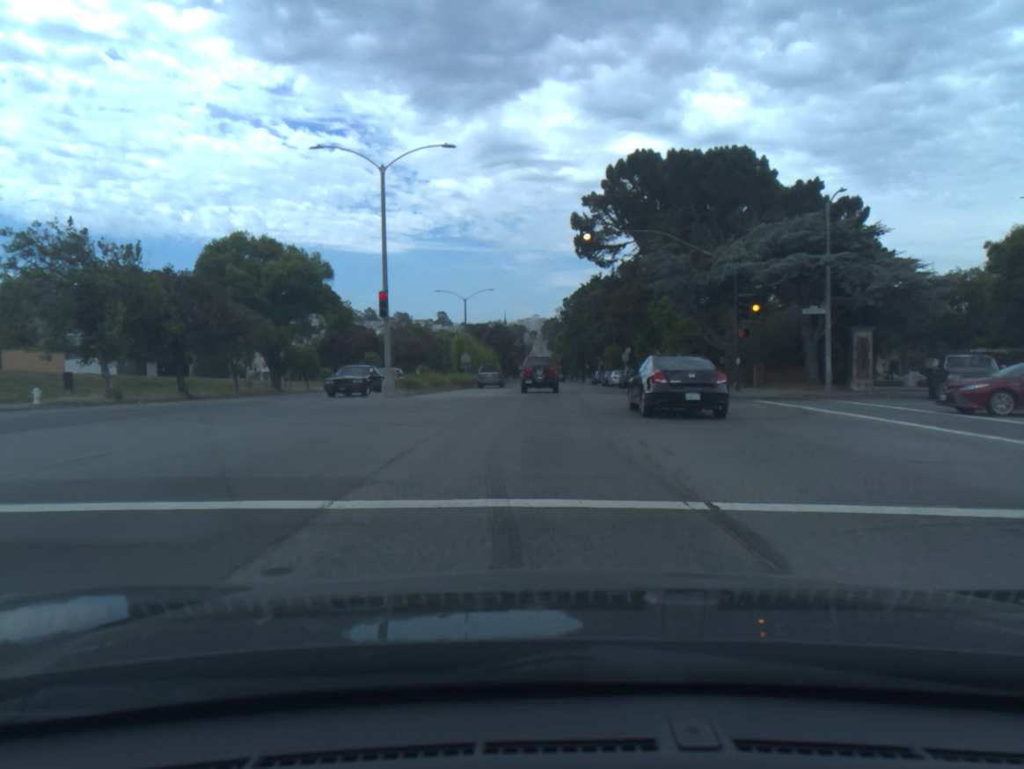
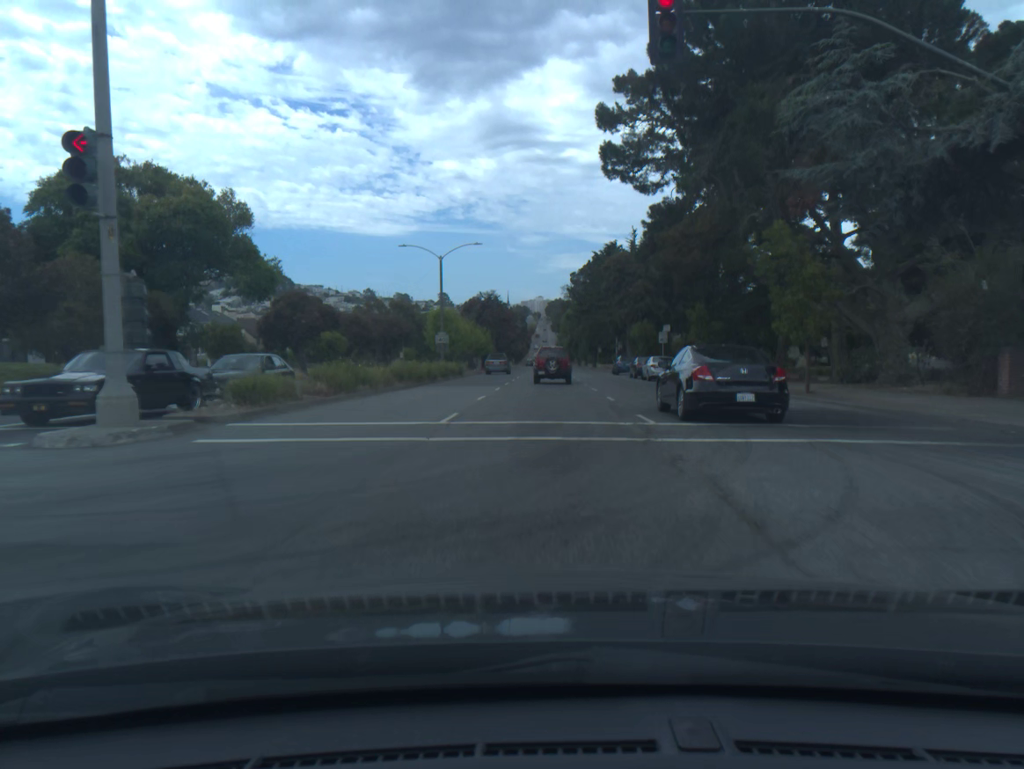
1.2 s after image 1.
(-0.1, +20.6) m; 0°
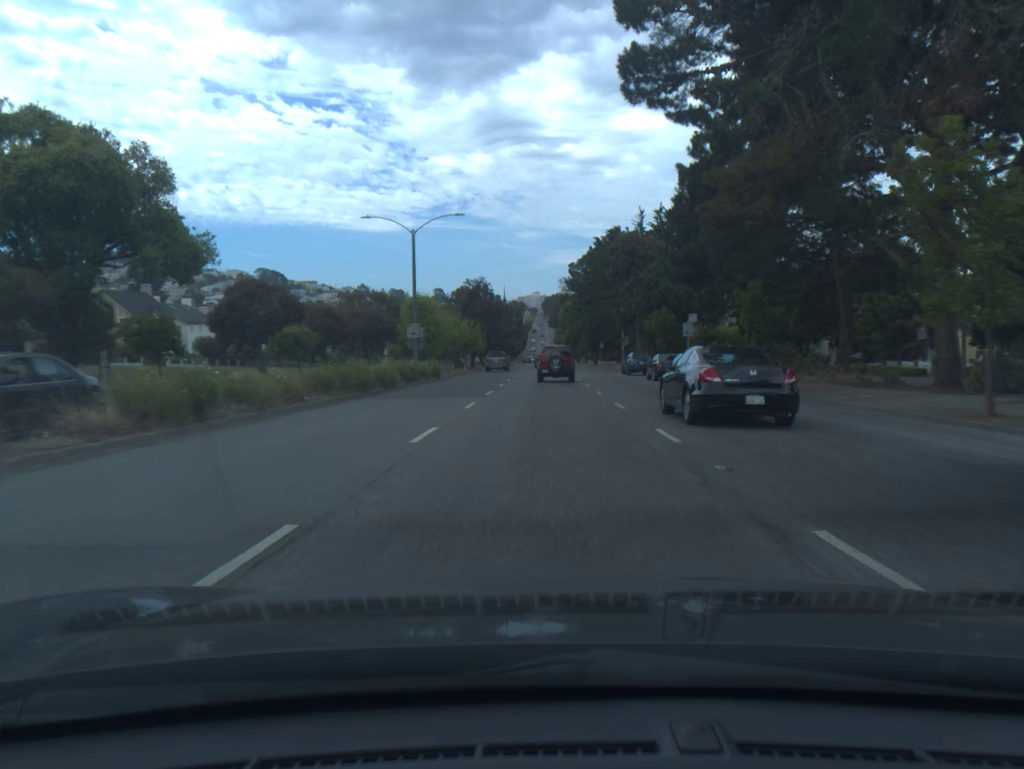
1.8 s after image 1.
(0.0, +10.4) m; 0°
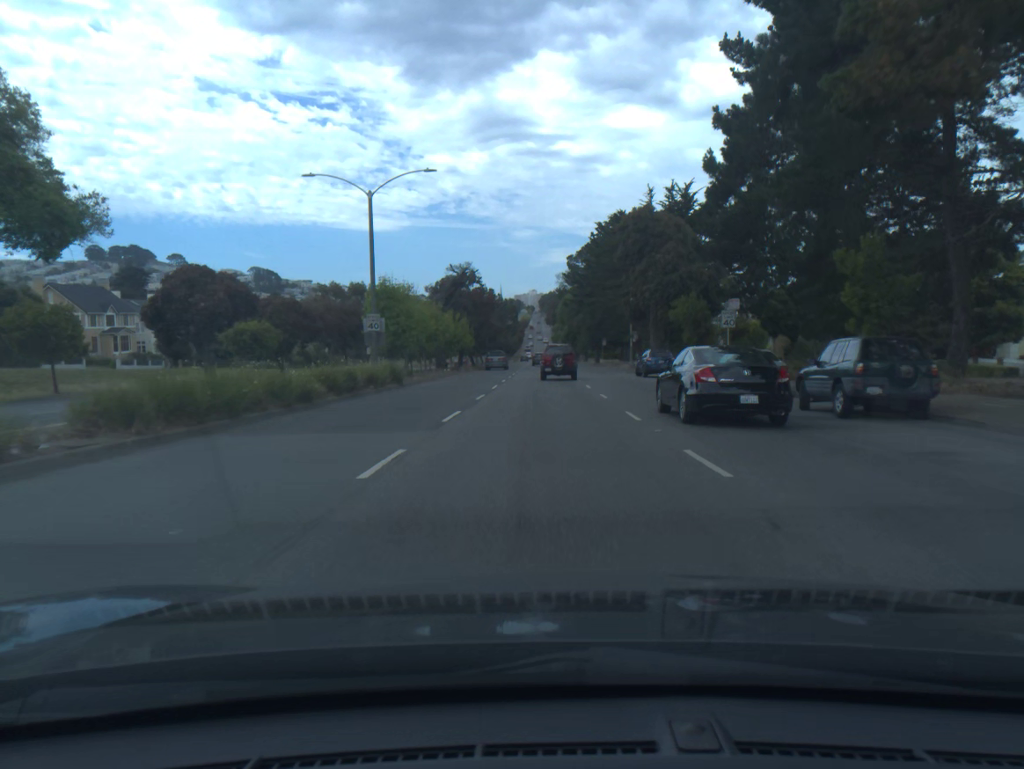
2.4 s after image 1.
(0.0, +10.4) m; 0°
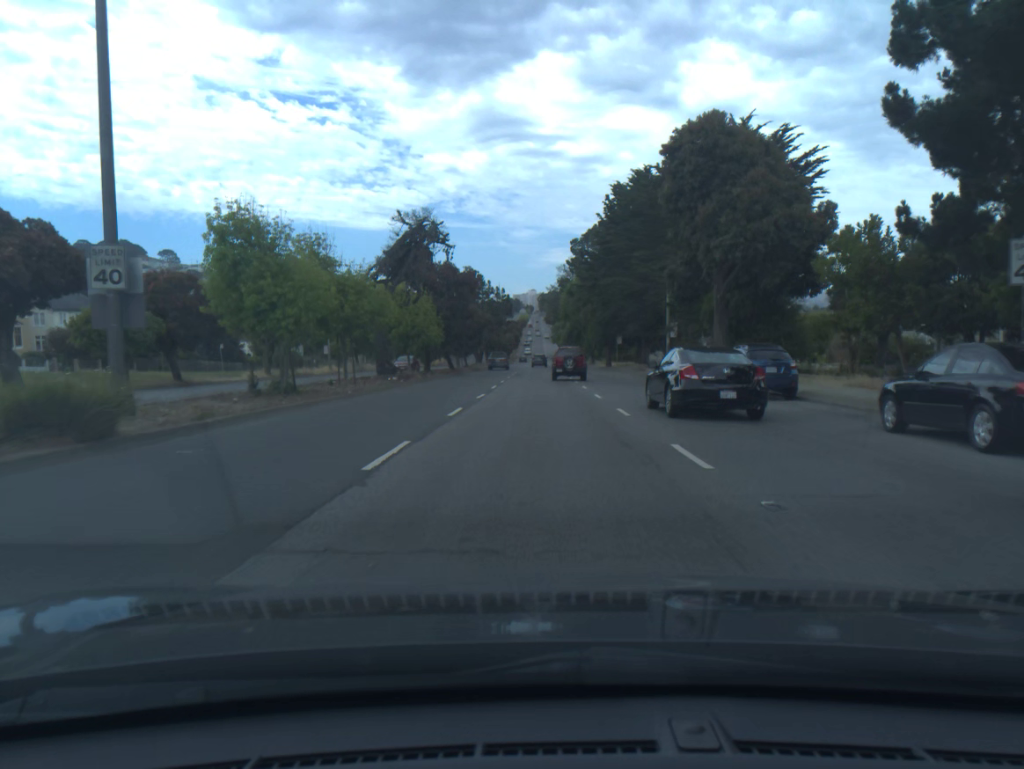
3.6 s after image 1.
(0.0, +21.1) m; 0°
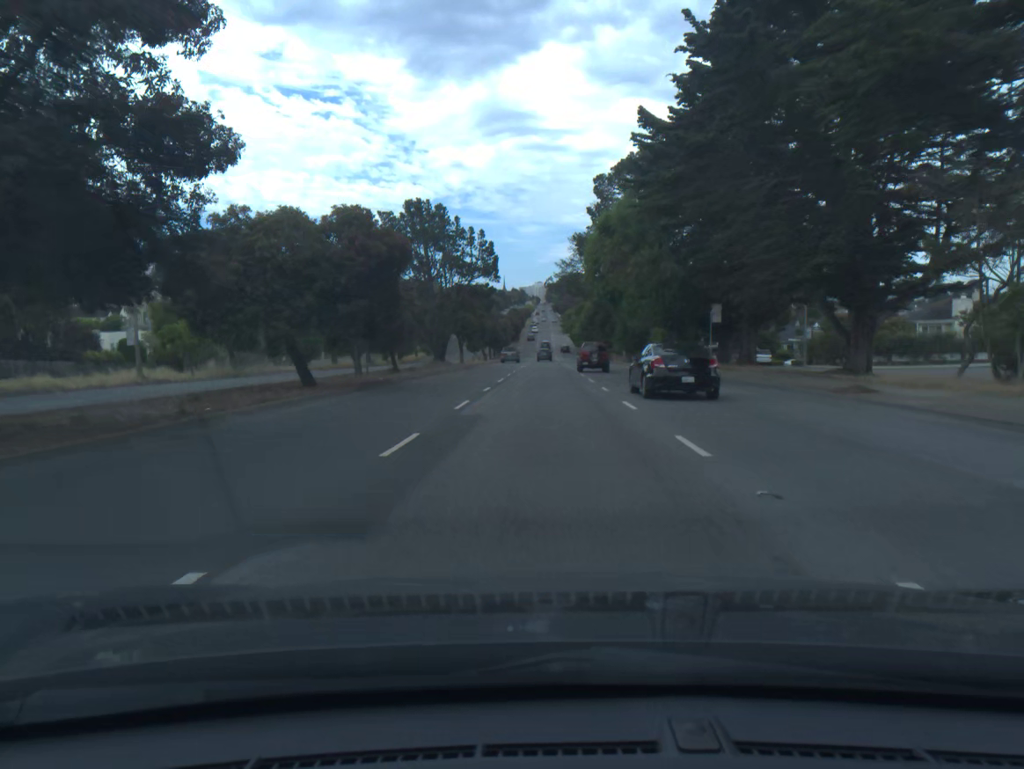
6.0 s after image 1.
(-0.1, +43.7) m; -1°
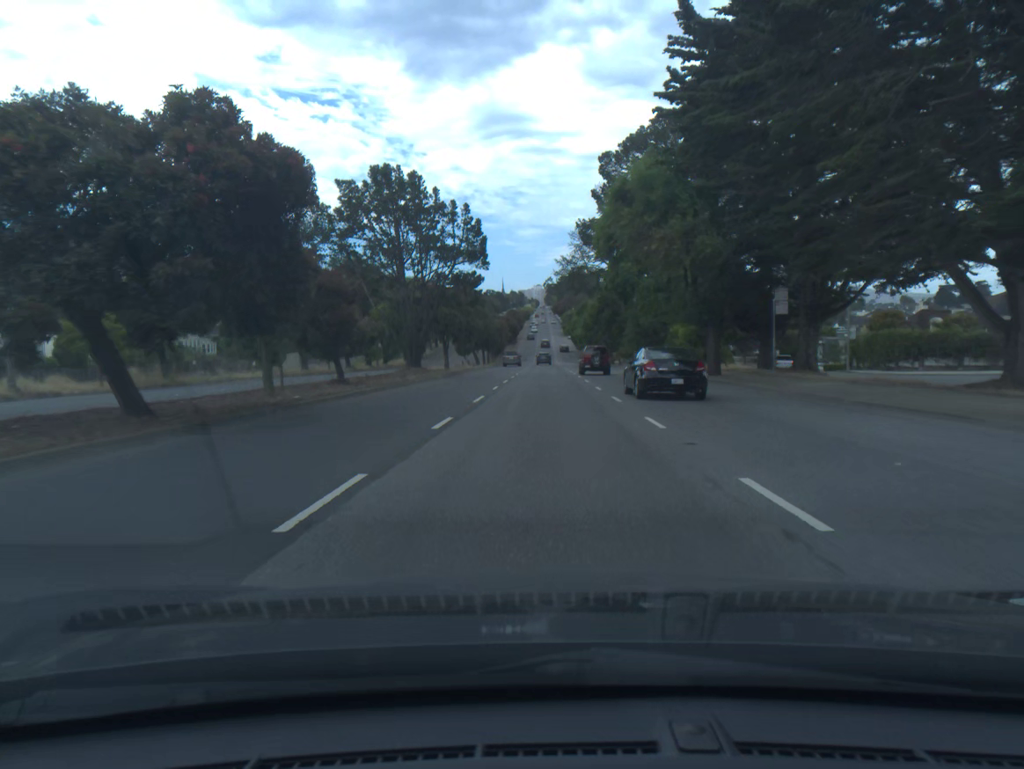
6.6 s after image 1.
(0.0, +10.9) m; 0°
